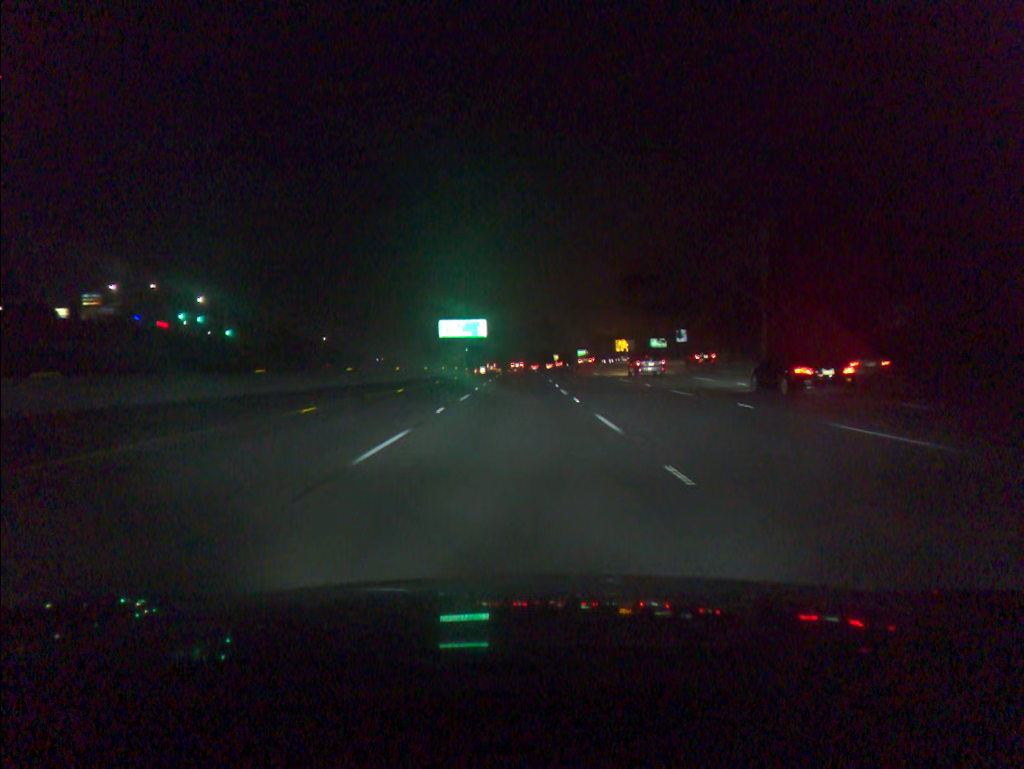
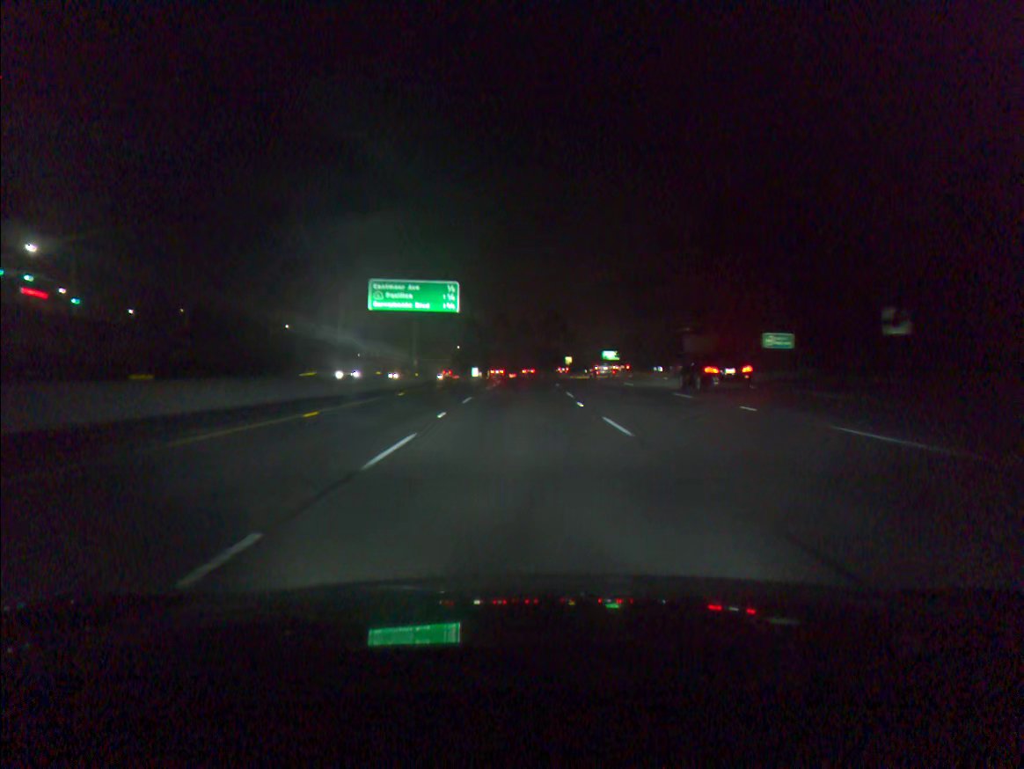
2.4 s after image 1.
(-0.1, +59.1) m; 0°
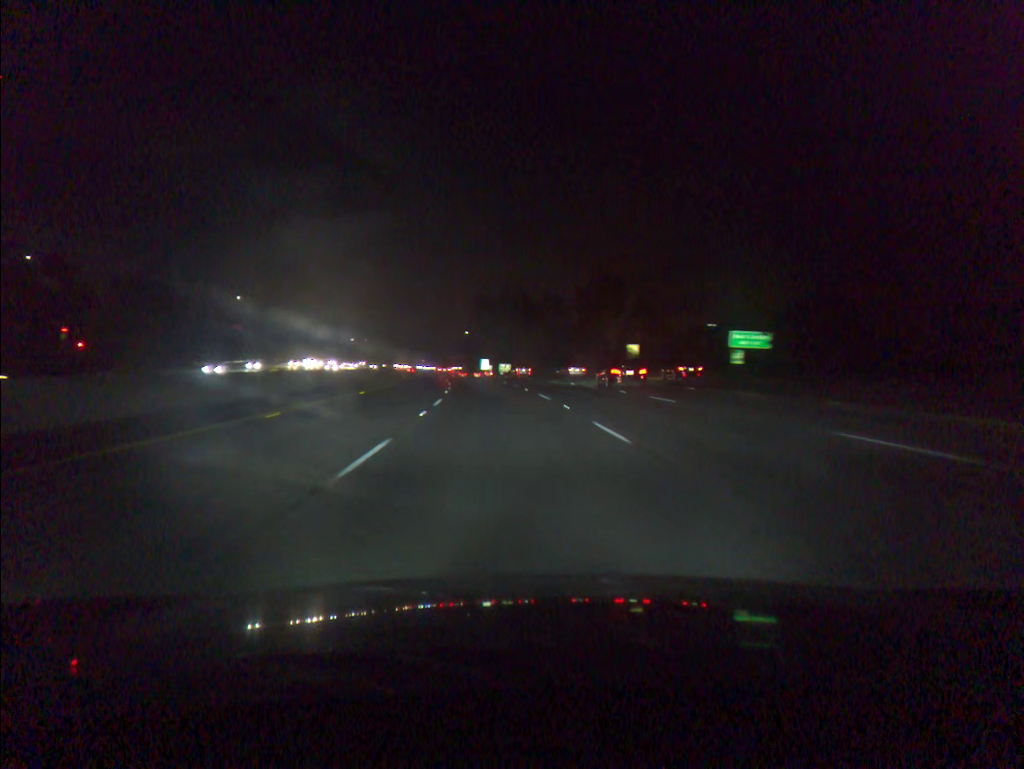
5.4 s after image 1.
(-0.2, +73.8) m; -2°
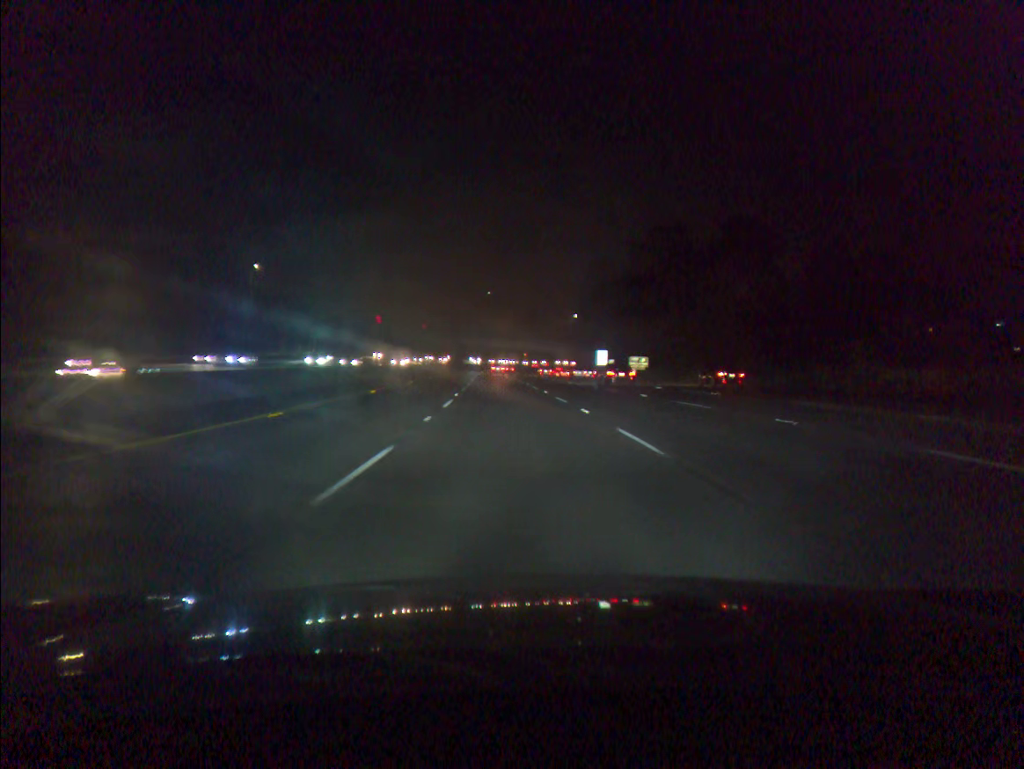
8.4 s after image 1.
(-5.4, +74.3) m; -8°
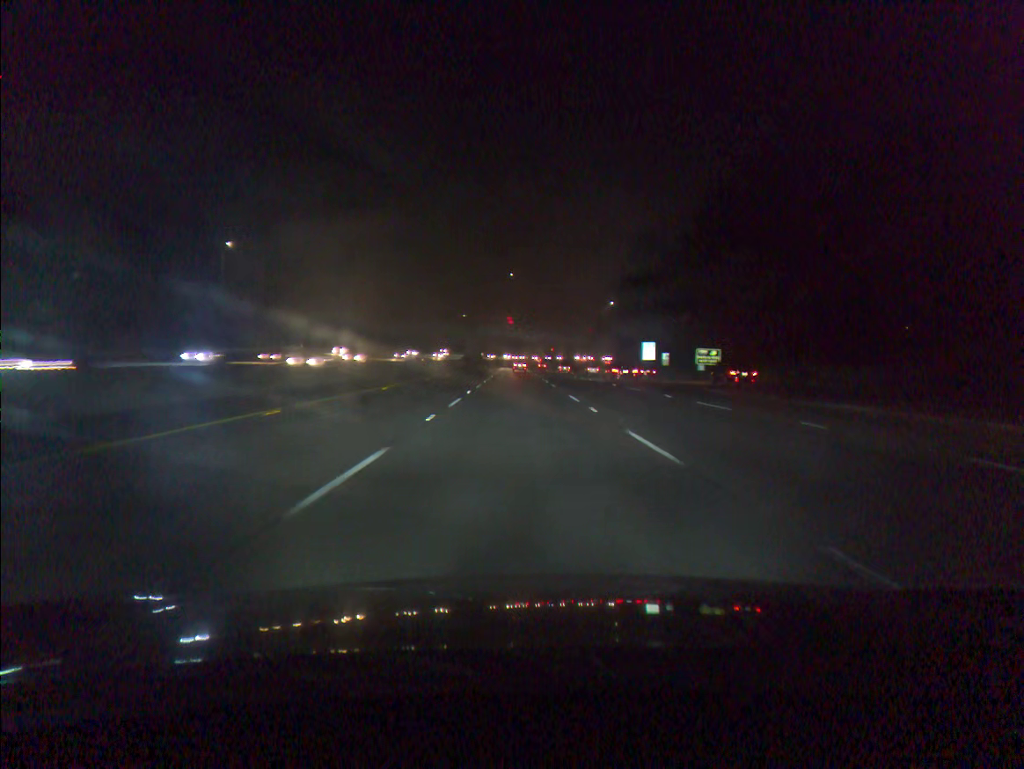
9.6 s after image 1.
(-0.6, +30.0) m; -2°
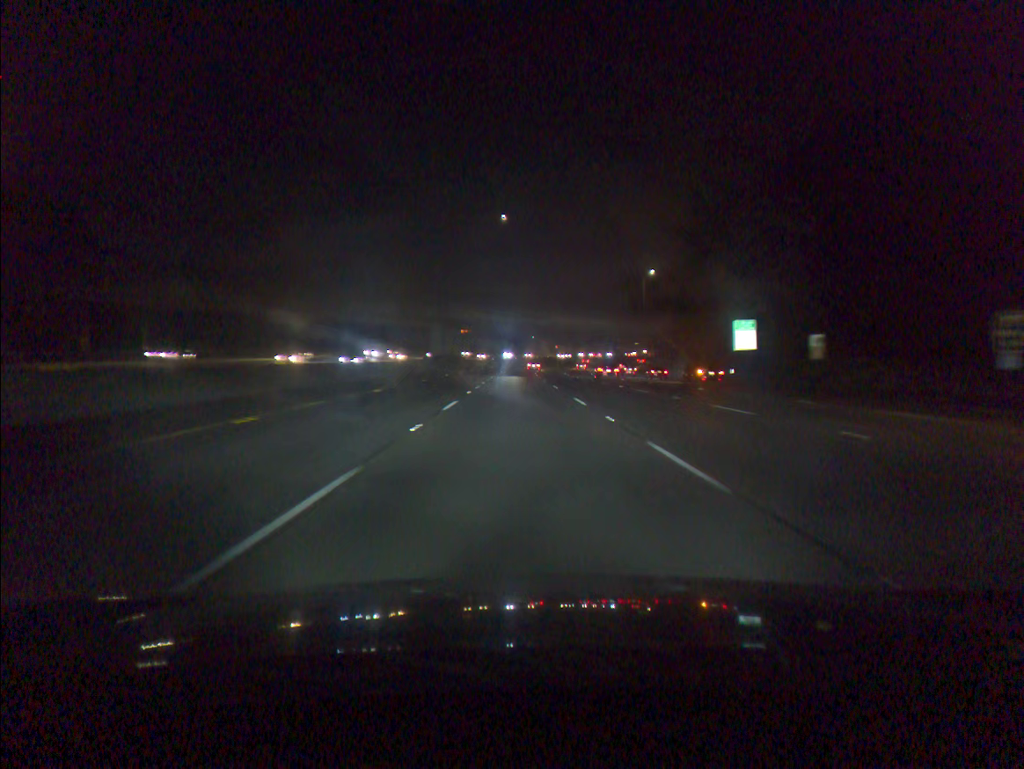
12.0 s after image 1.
(-0.2, +60.2) m; 0°
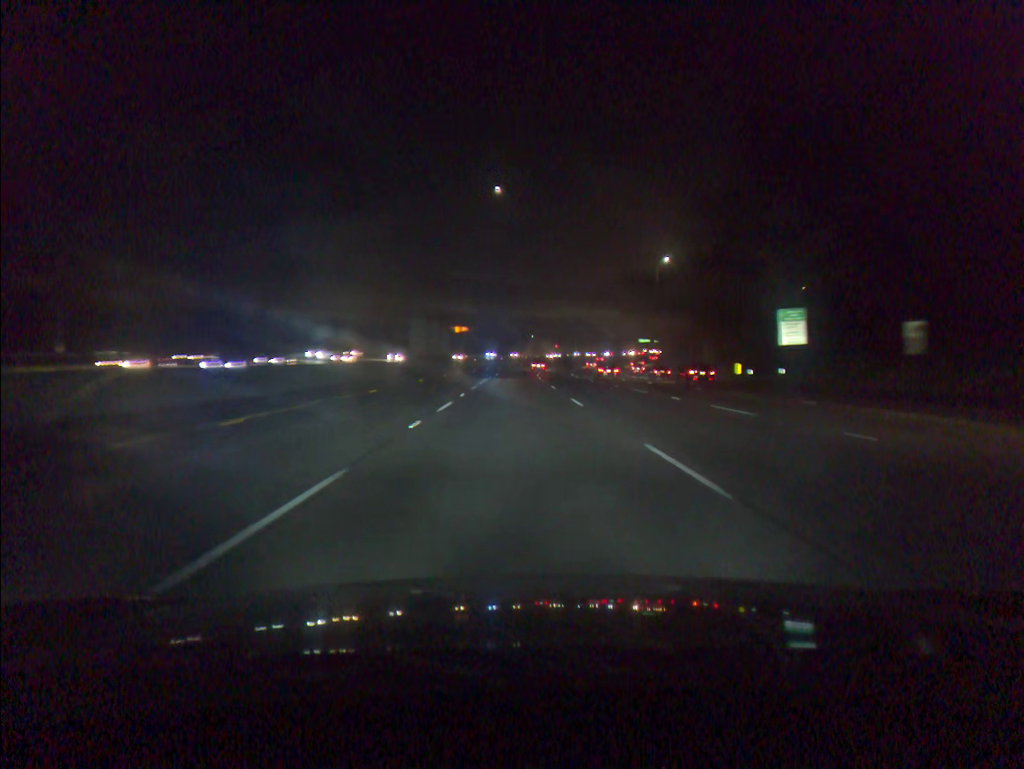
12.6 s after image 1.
(0.0, +15.0) m; 0°
